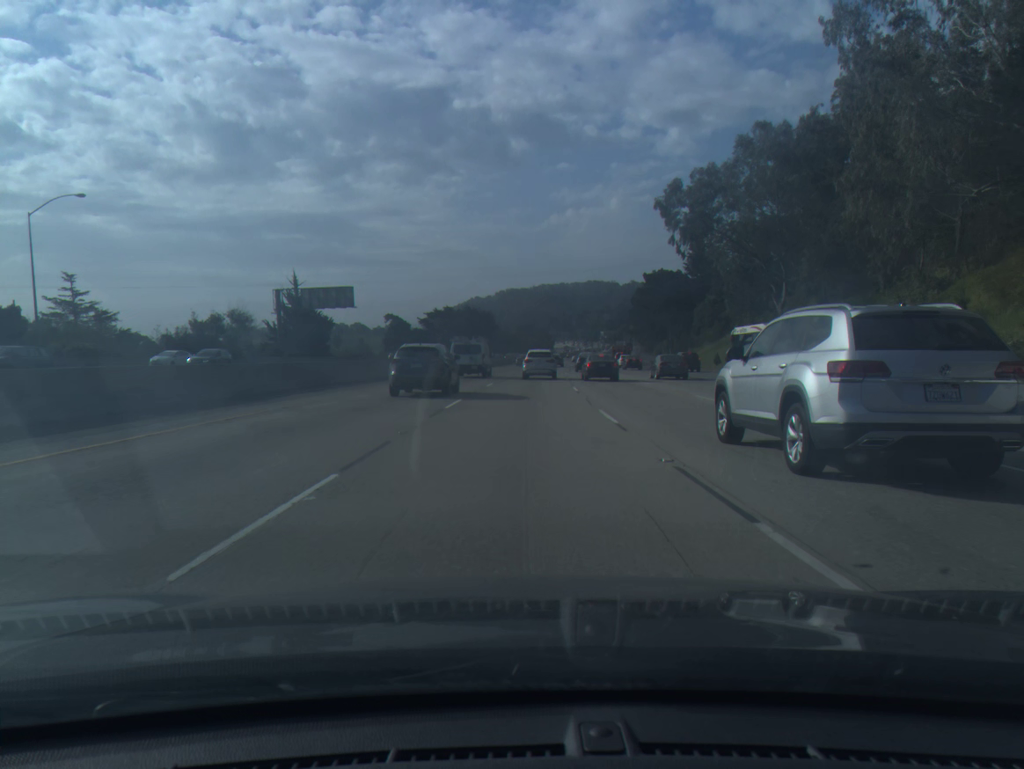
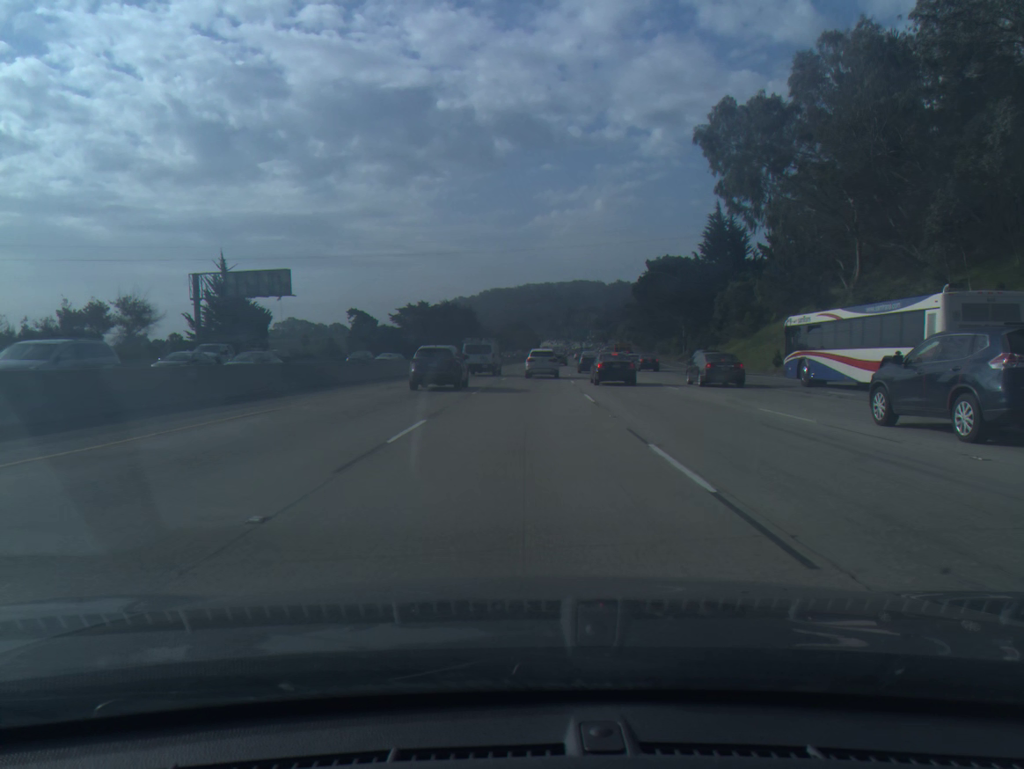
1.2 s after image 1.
(+0.2, +21.6) m; +1°
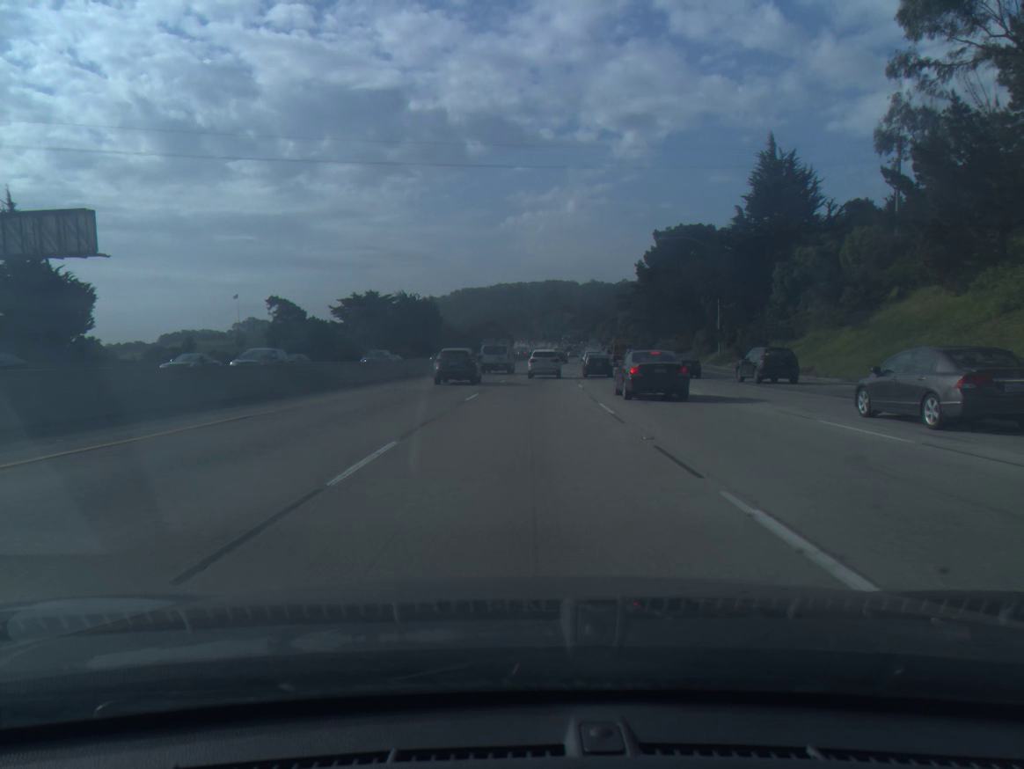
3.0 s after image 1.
(+0.5, +32.9) m; +2°
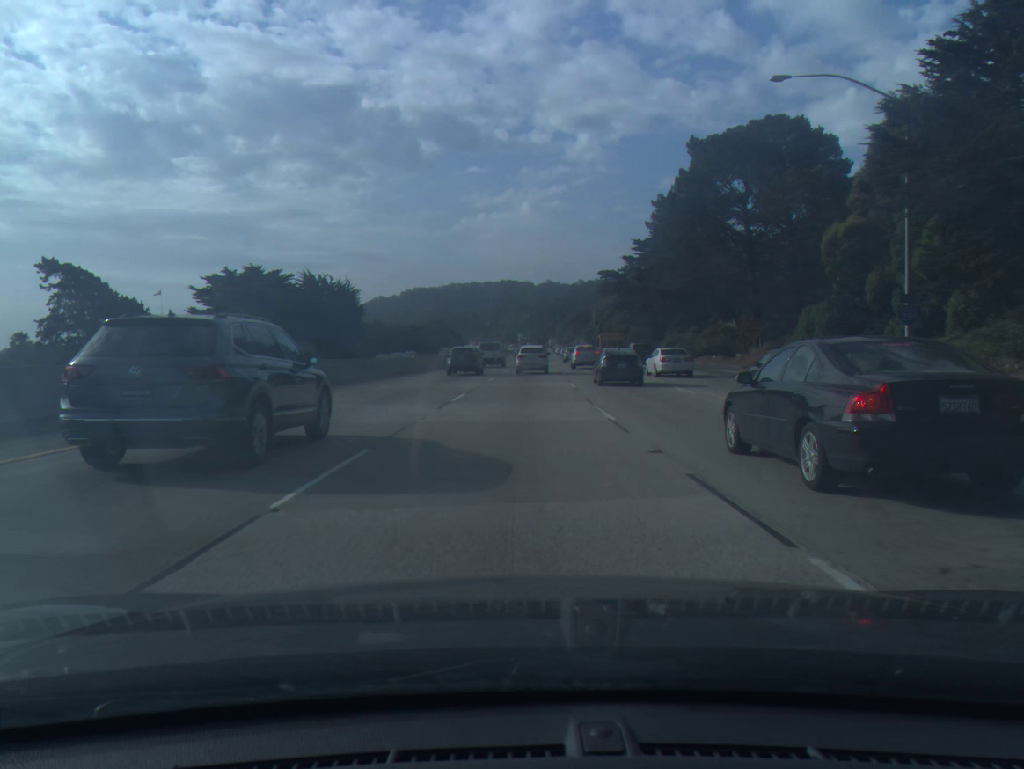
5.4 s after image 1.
(+1.3, +44.8) m; +3°
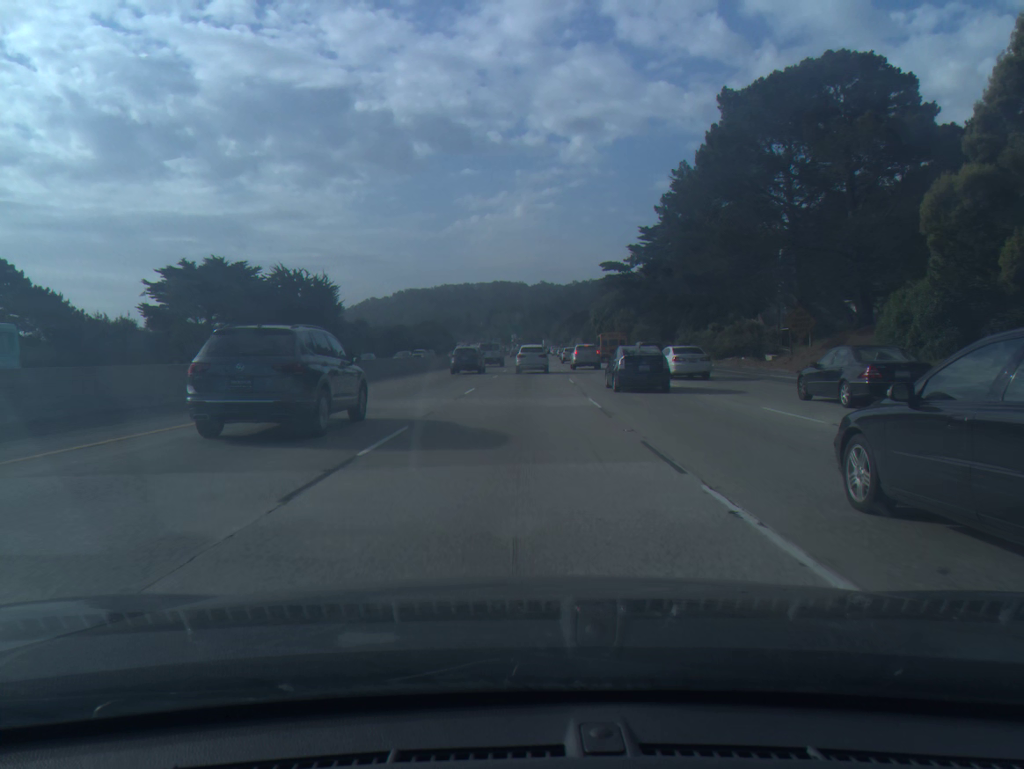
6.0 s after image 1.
(0.0, +11.3) m; 0°
